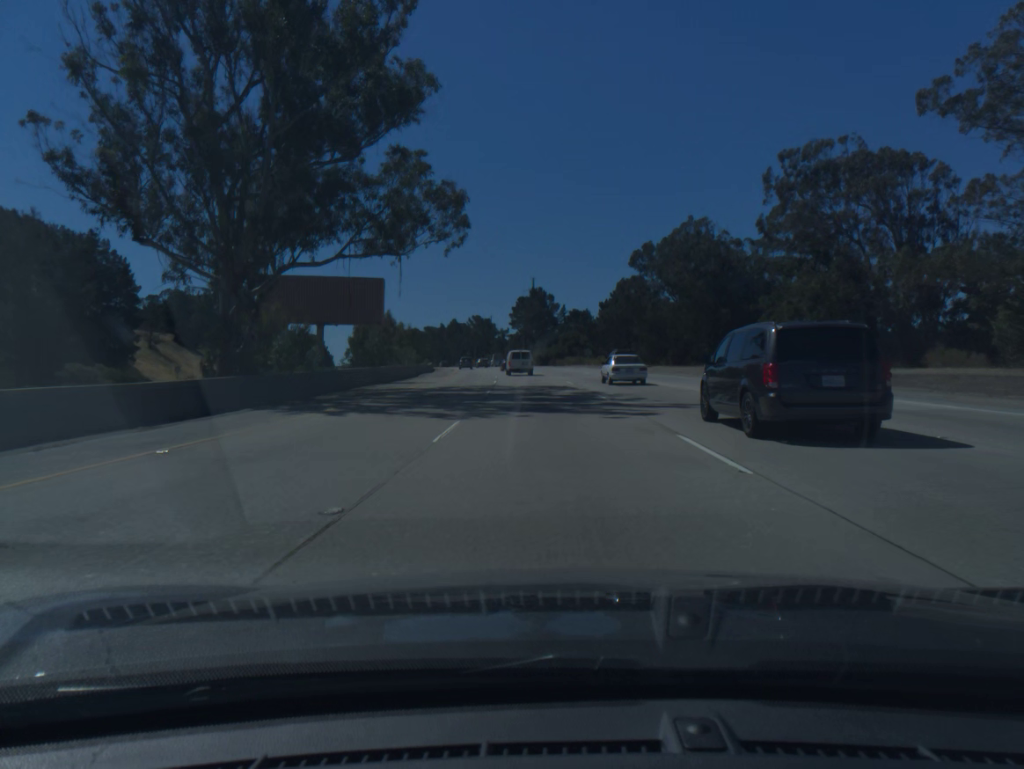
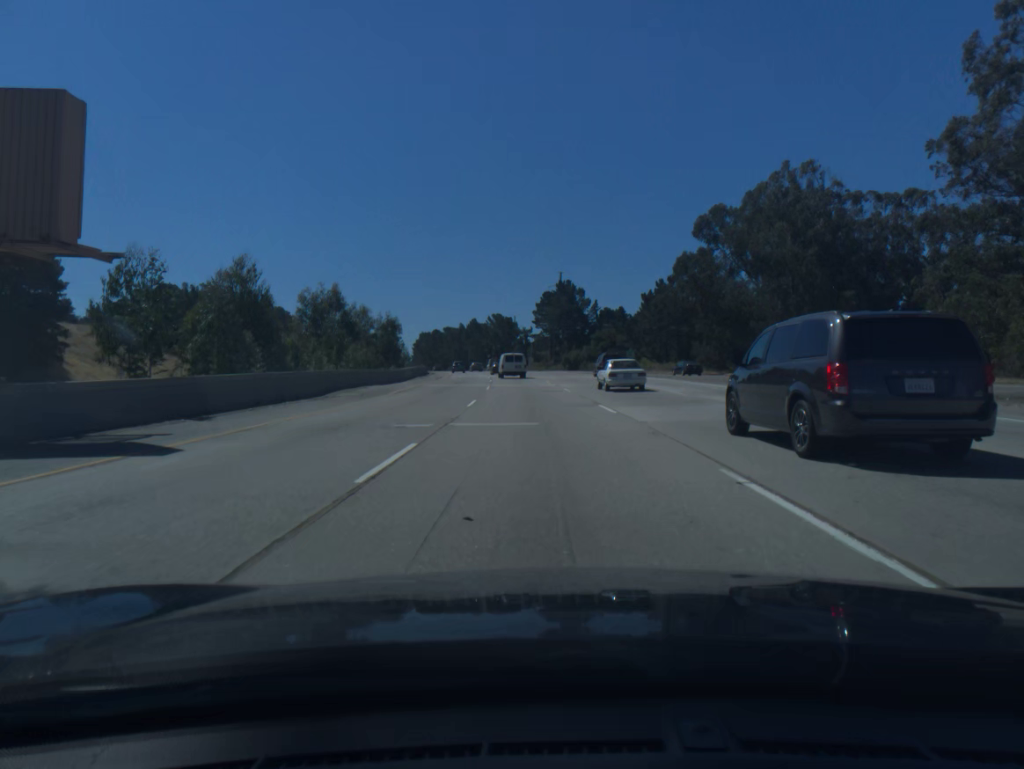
(-0.6, +33.1) m; -2°
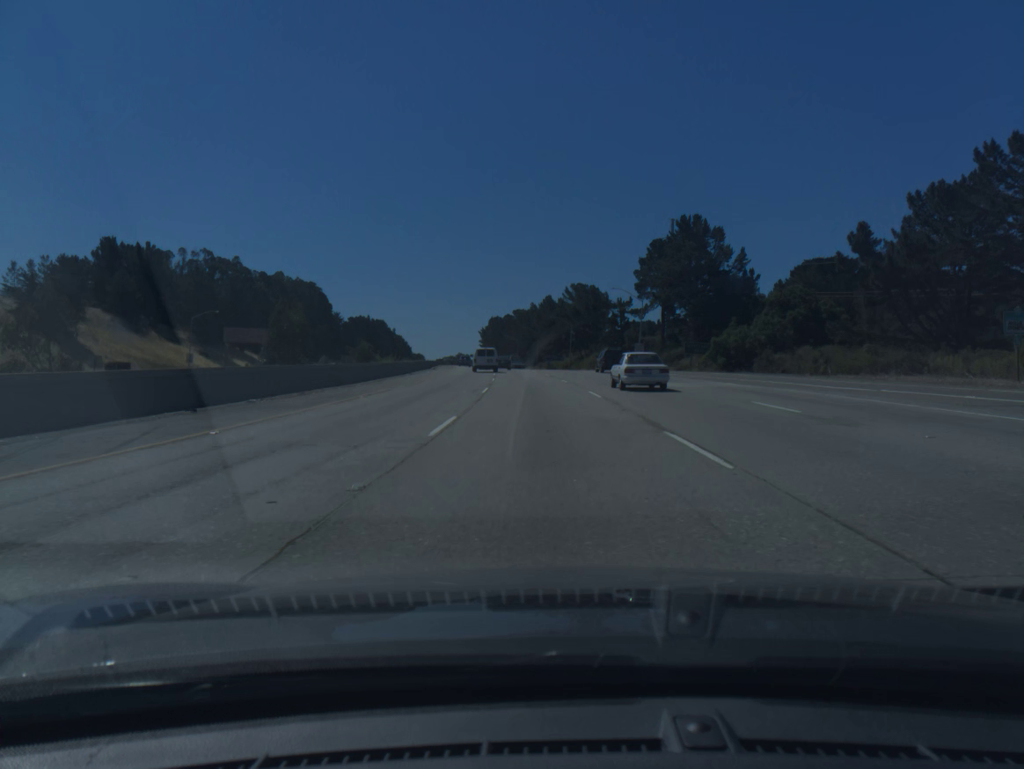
(-4.5, +82.6) m; -6°
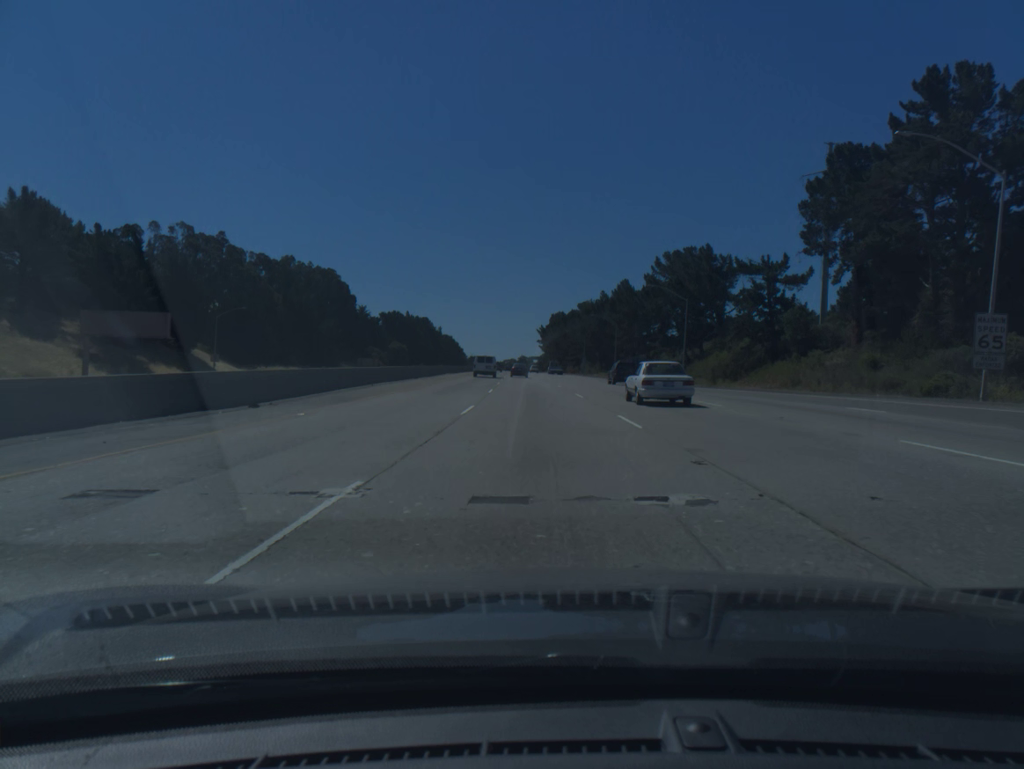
(-2.6, +66.8) m; -5°
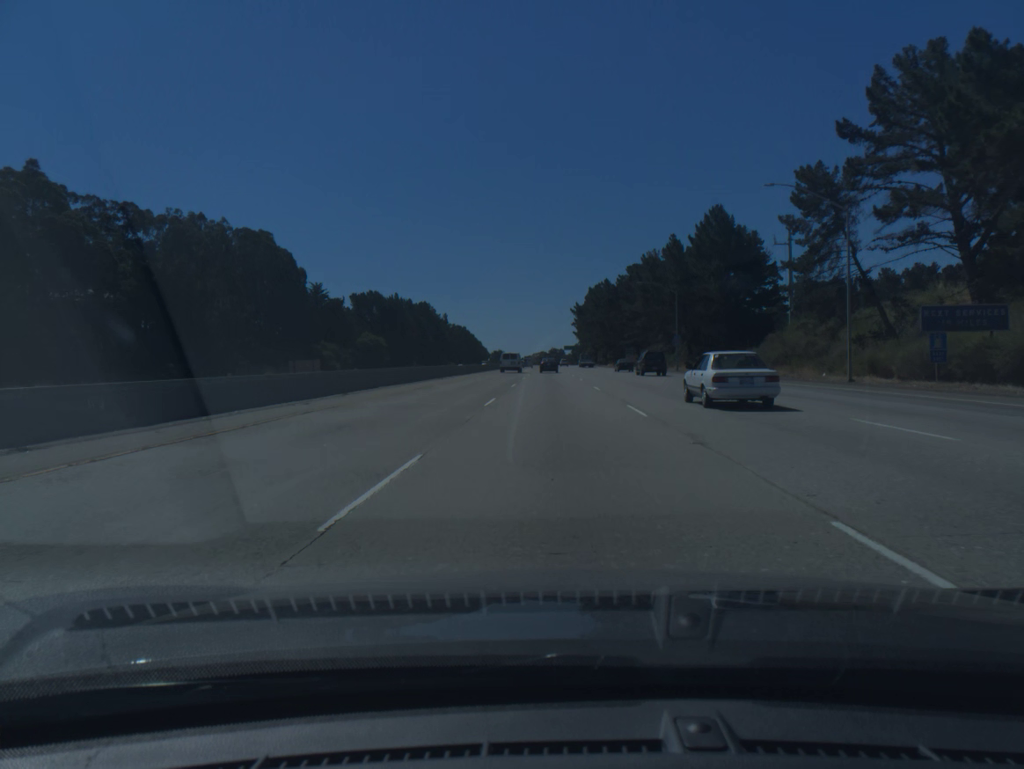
(-2.6, +85.5) m; -2°
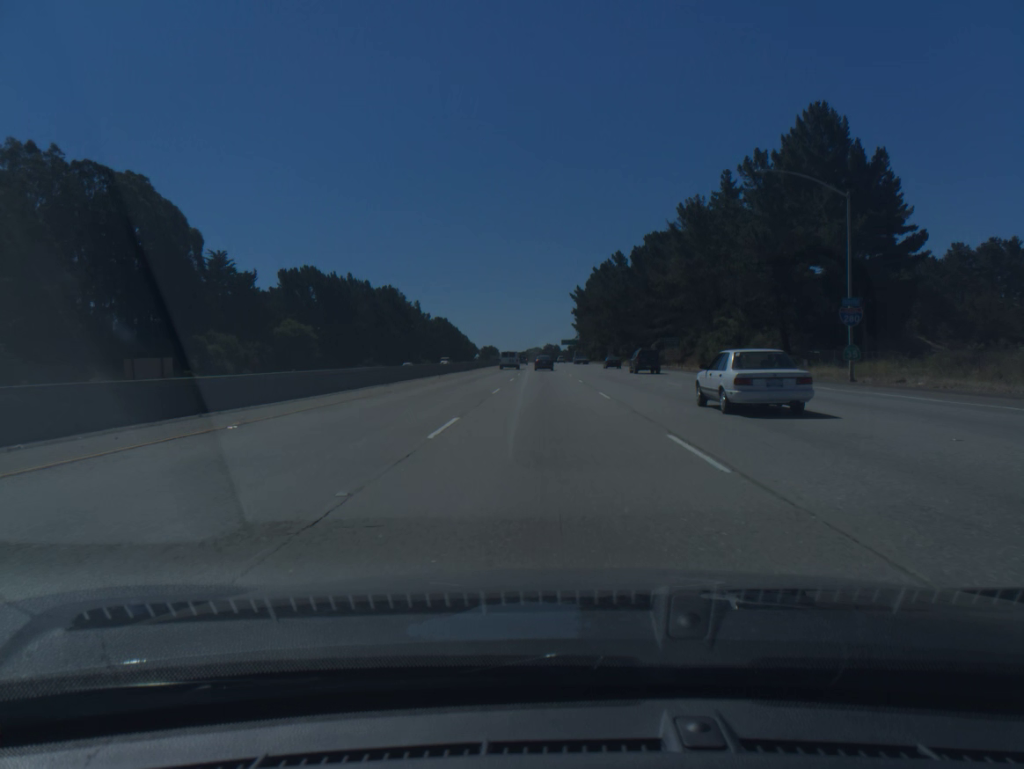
(+0.3, +52.0) m; 0°
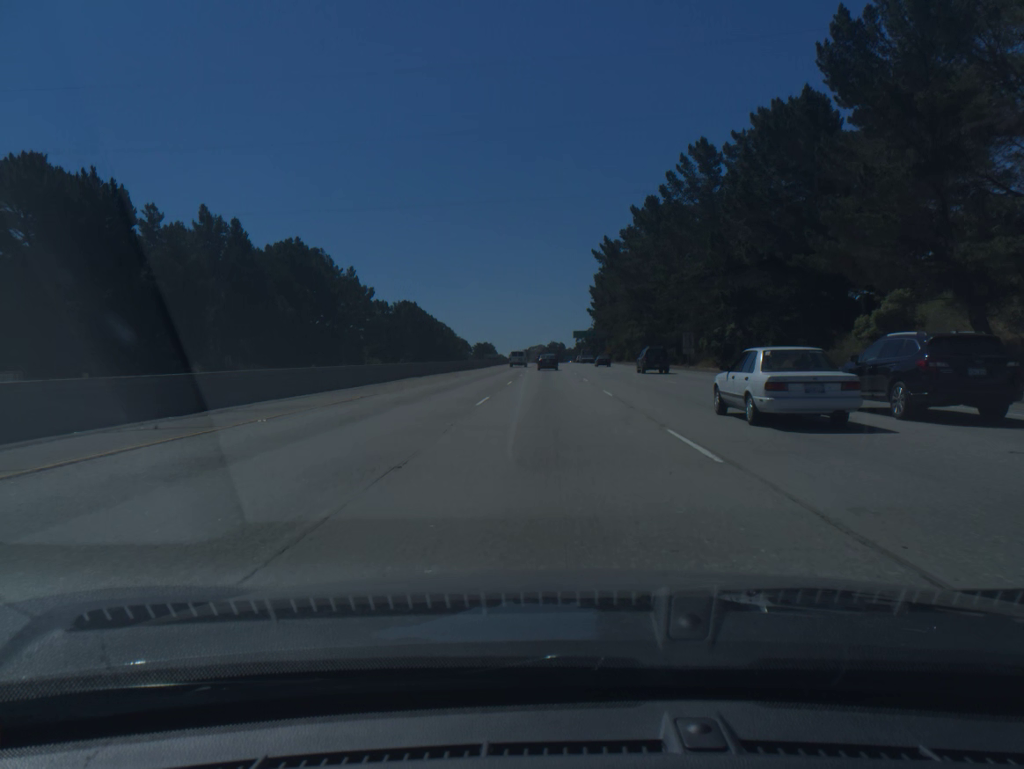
(-0.4, +86.4) m; 0°
